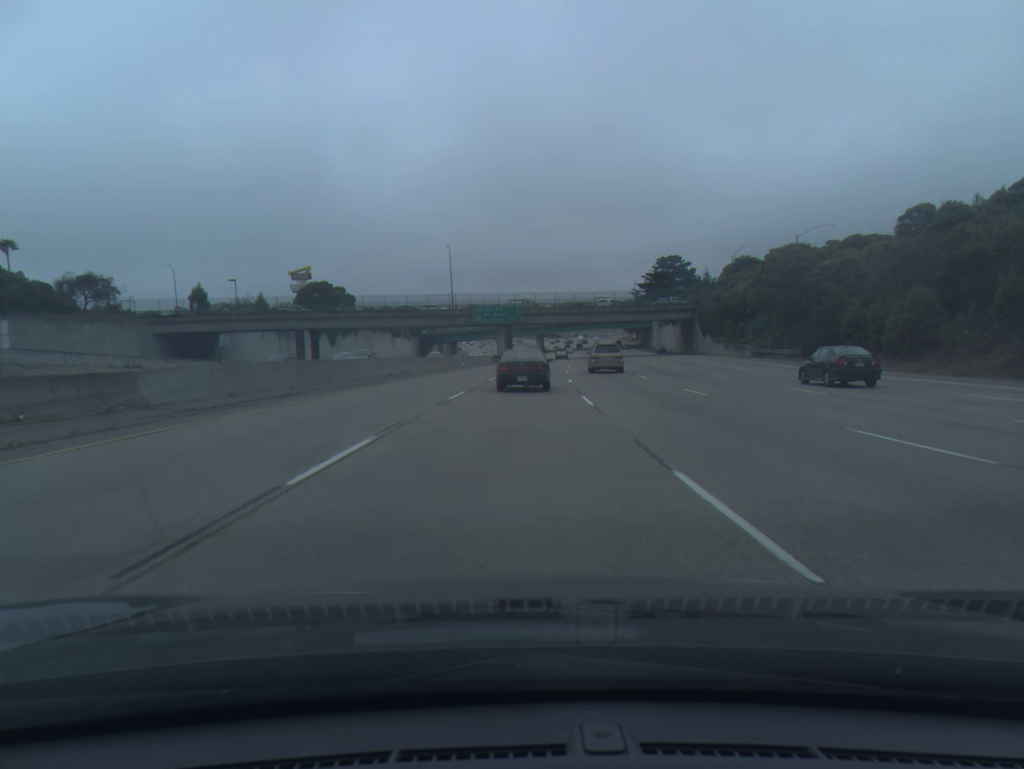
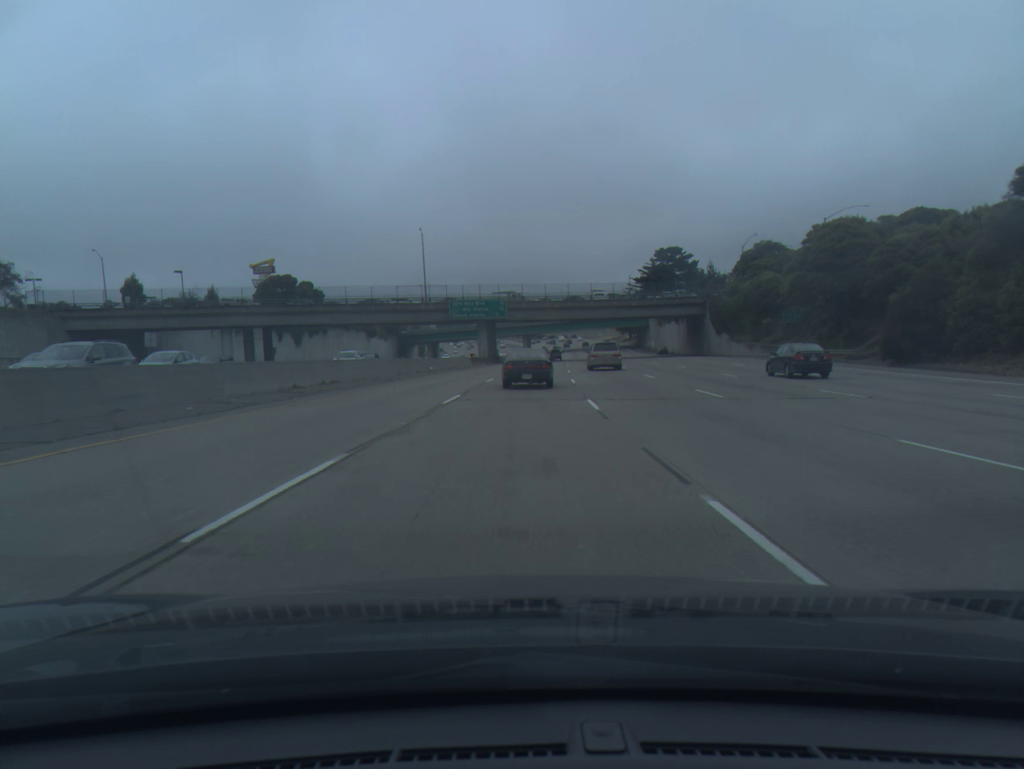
(+0.1, +16.2) m; +1°
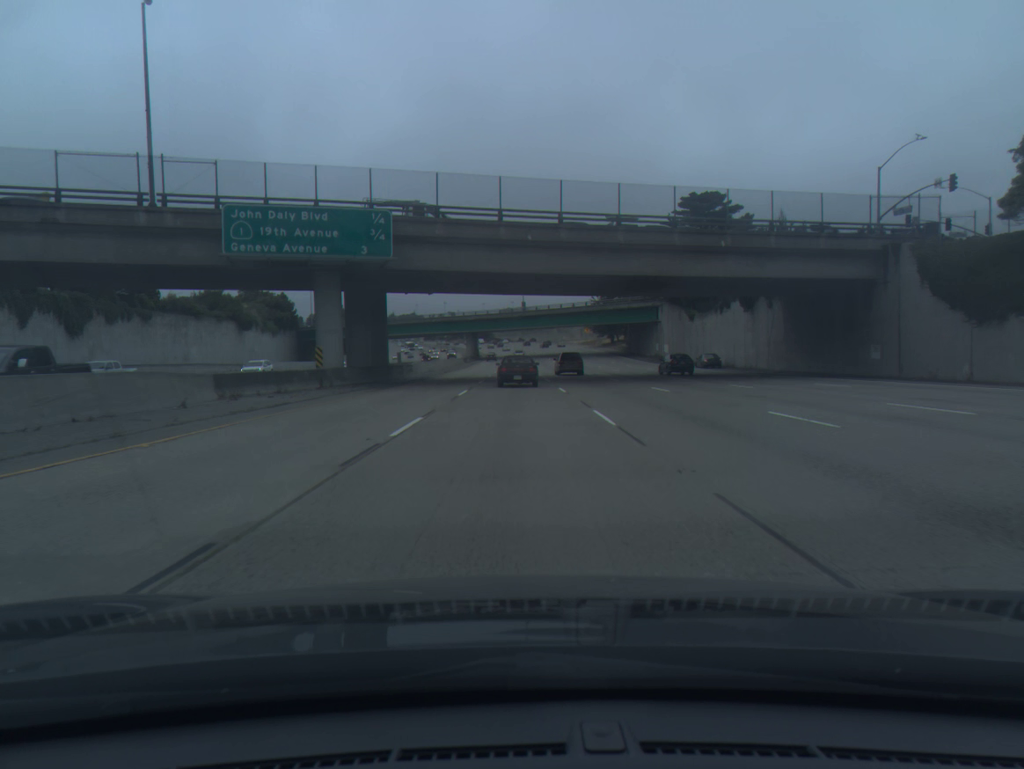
(+2.1, +64.0) m; +3°
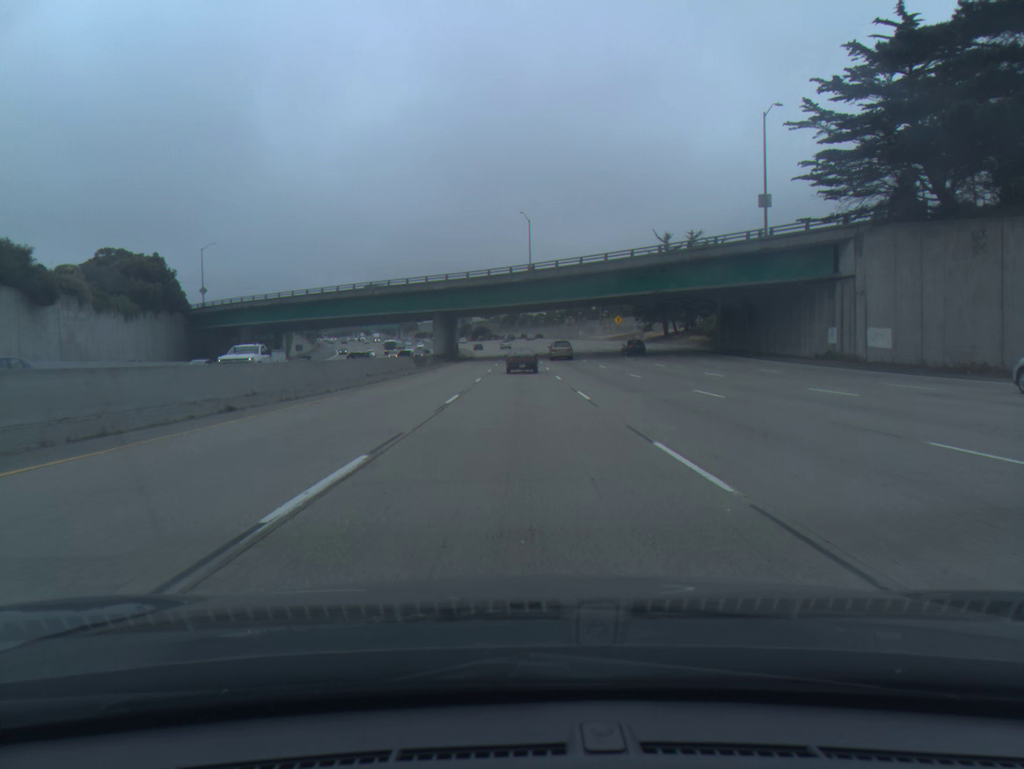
(-0.4, +63.8) m; 0°
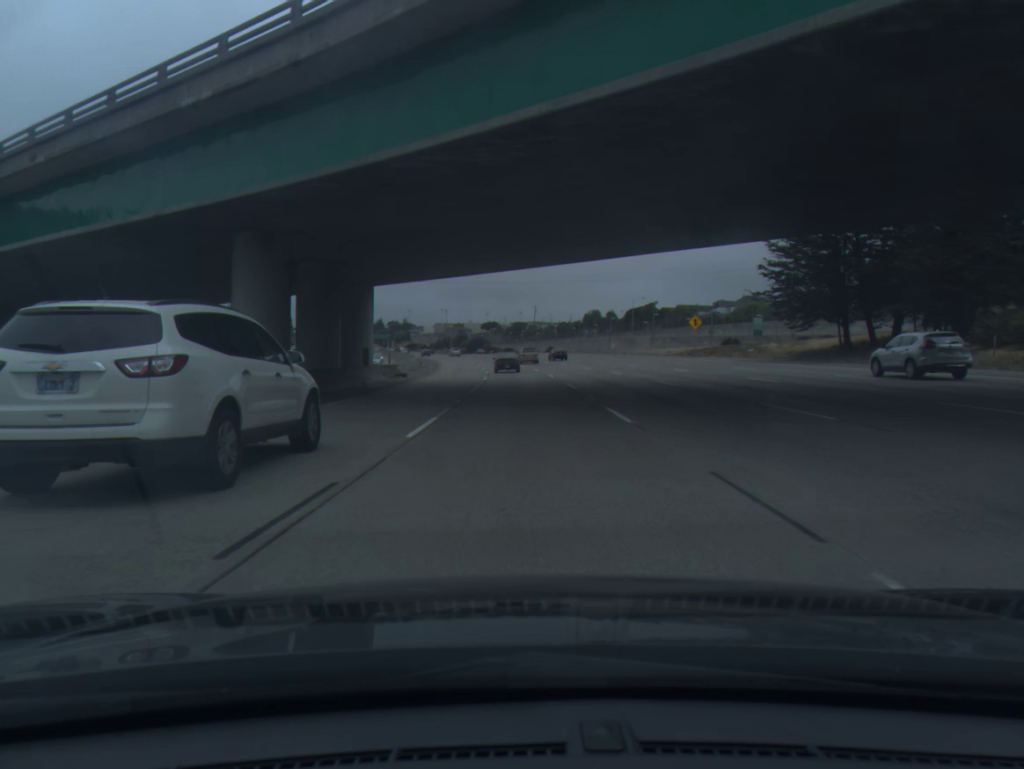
(-0.1, +64.3) m; 0°
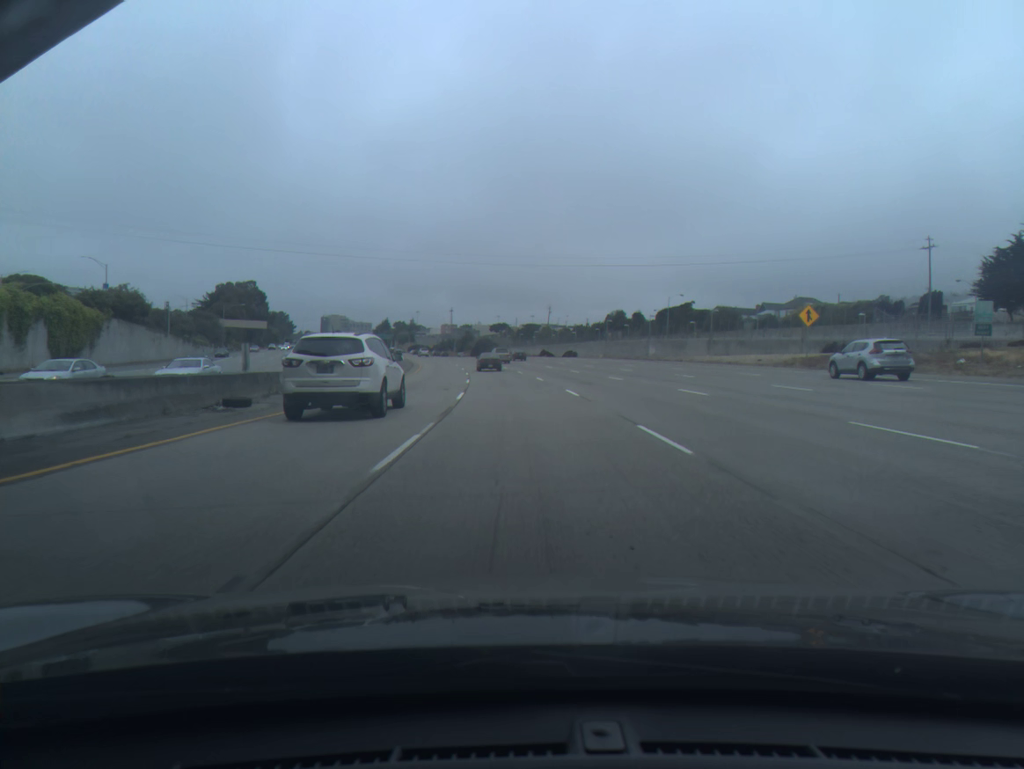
(-0.1, +32.6) m; -1°
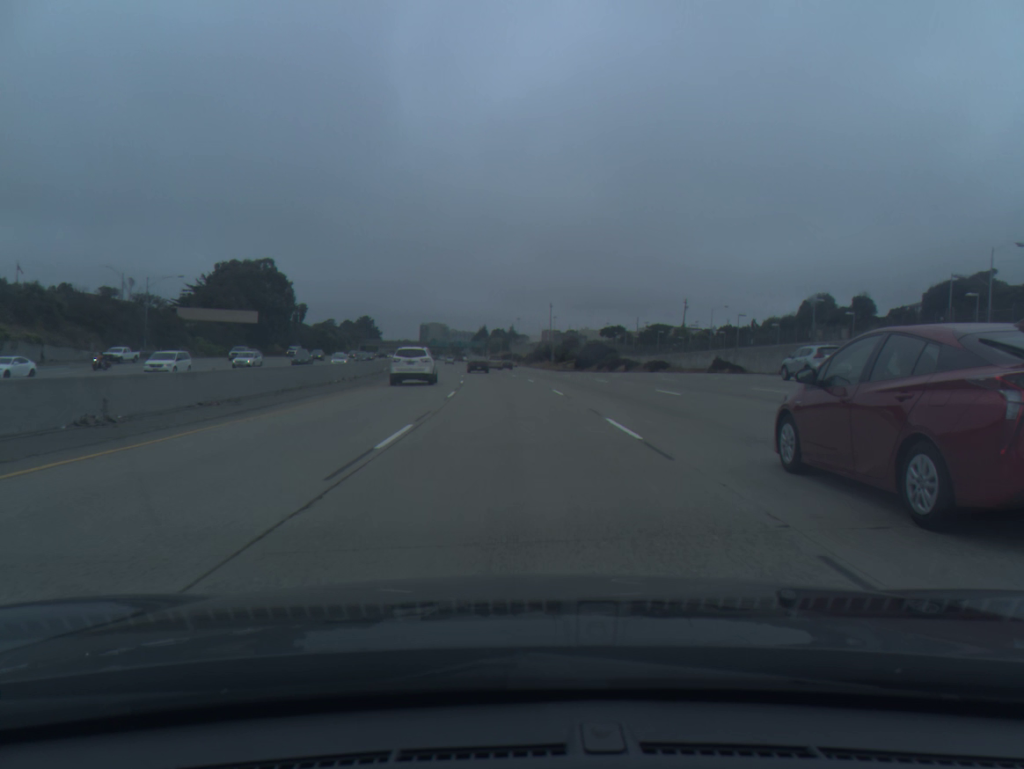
(-4.5, +83.2) m; -7°
